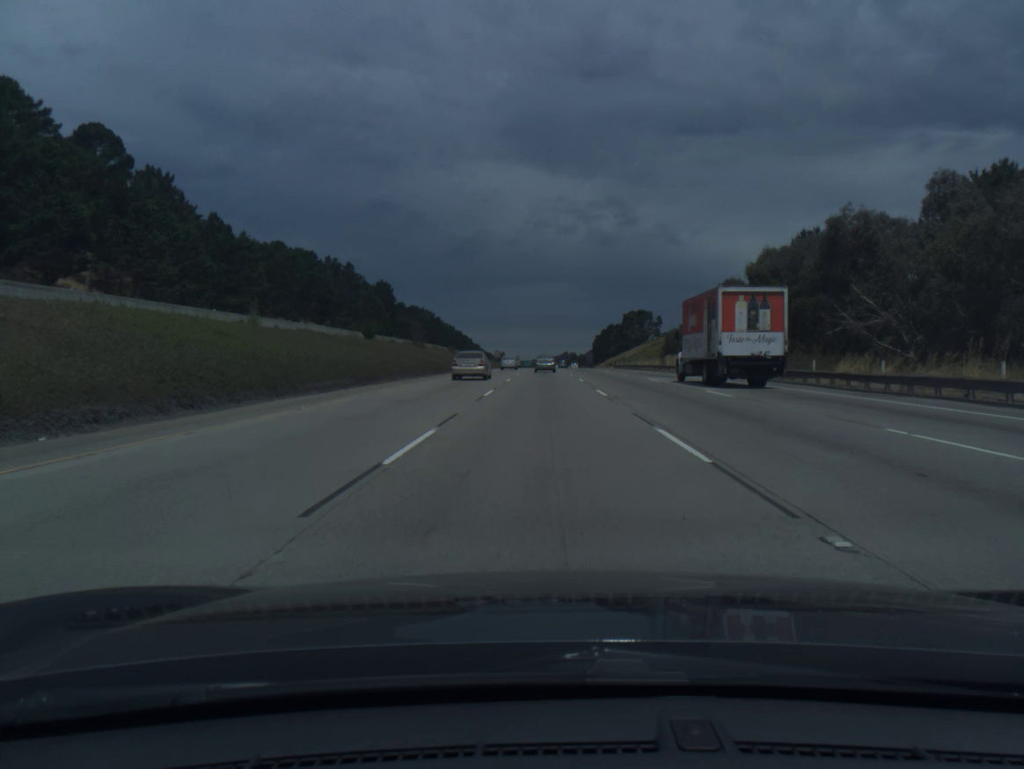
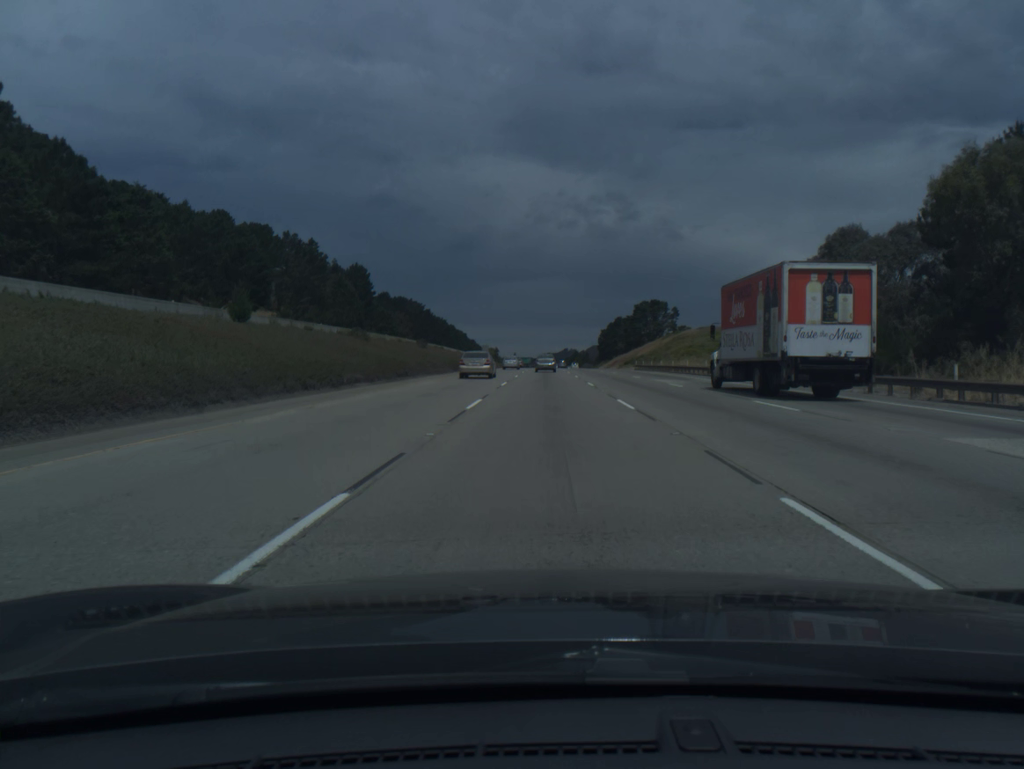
(0.0, +35.0) m; 0°
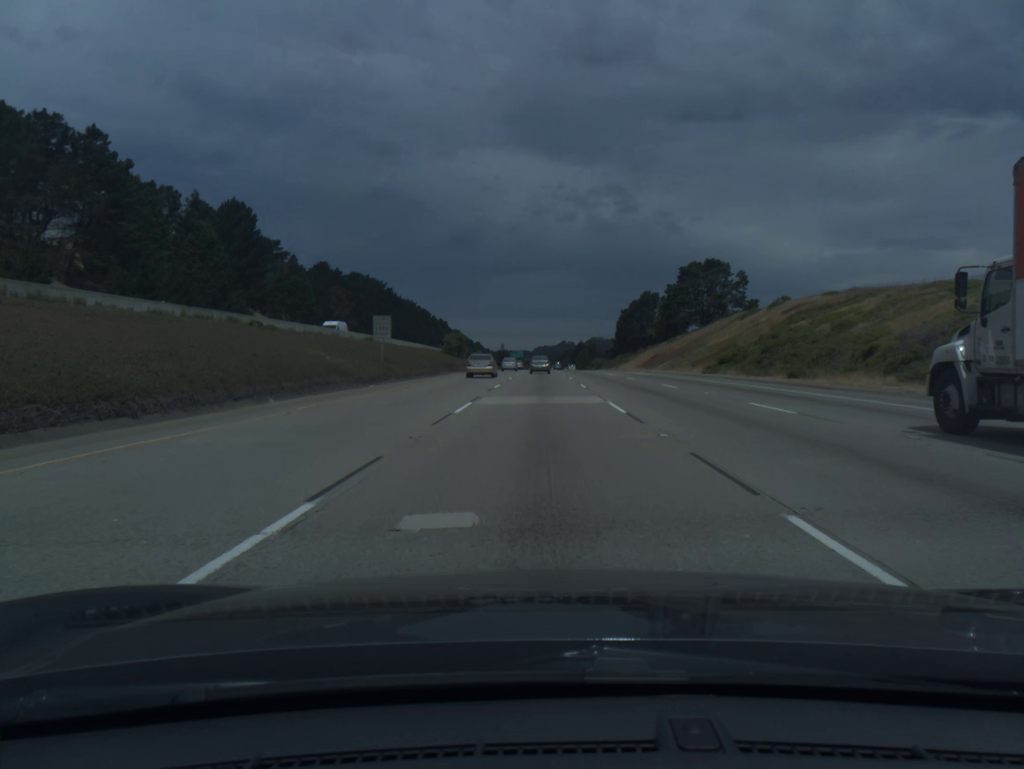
(+0.5, +88.2) m; 0°
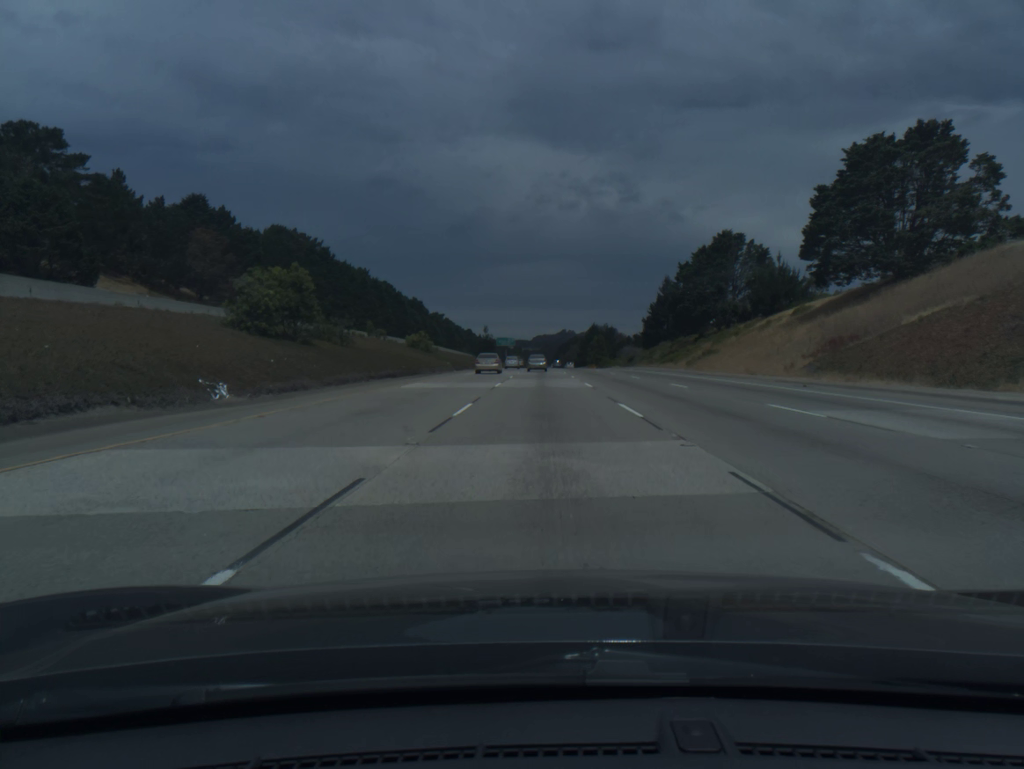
(-0.2, +89.2) m; 0°
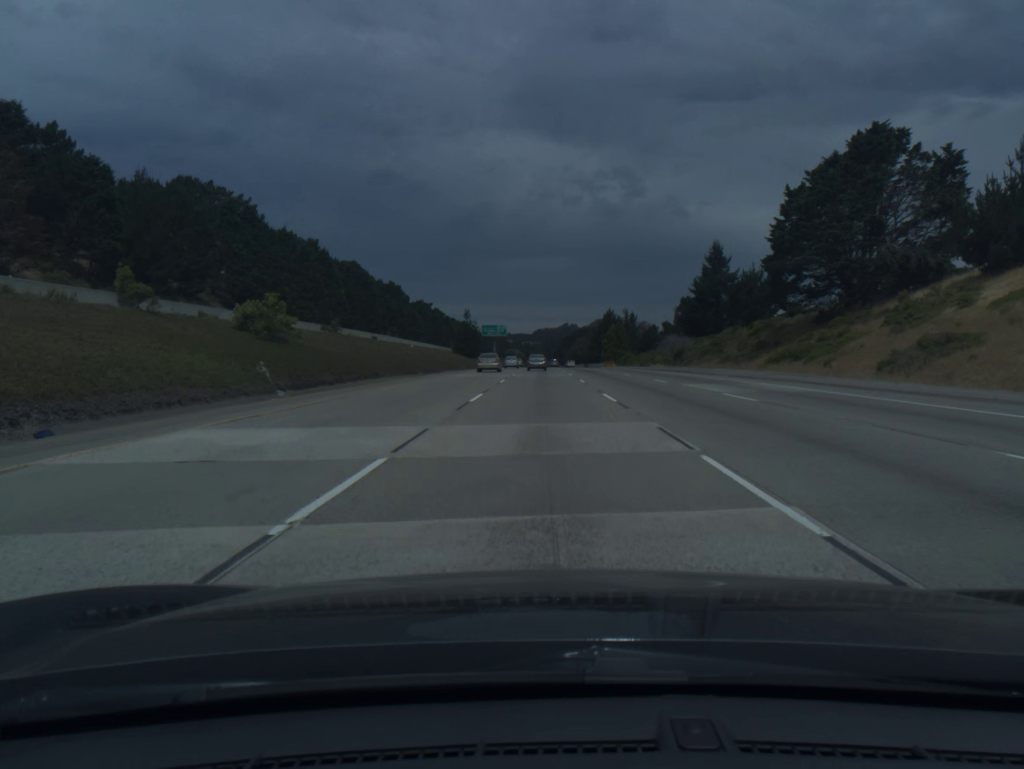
(0.0, +54.0) m; 0°
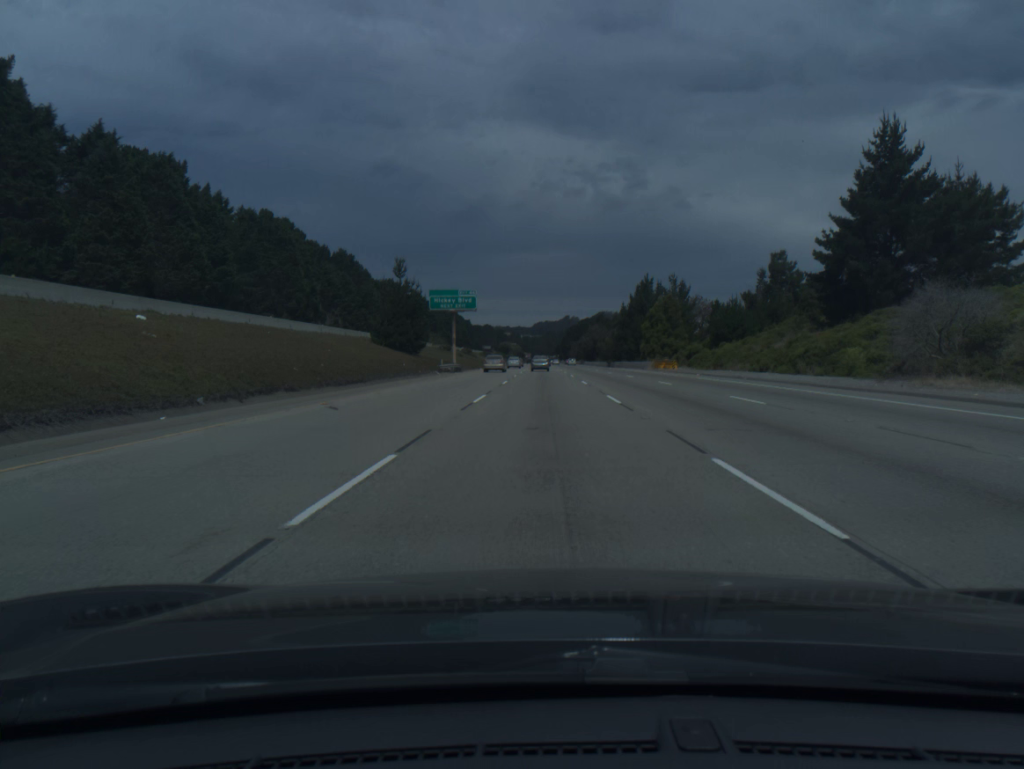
(-0.1, +72.9) m; 0°
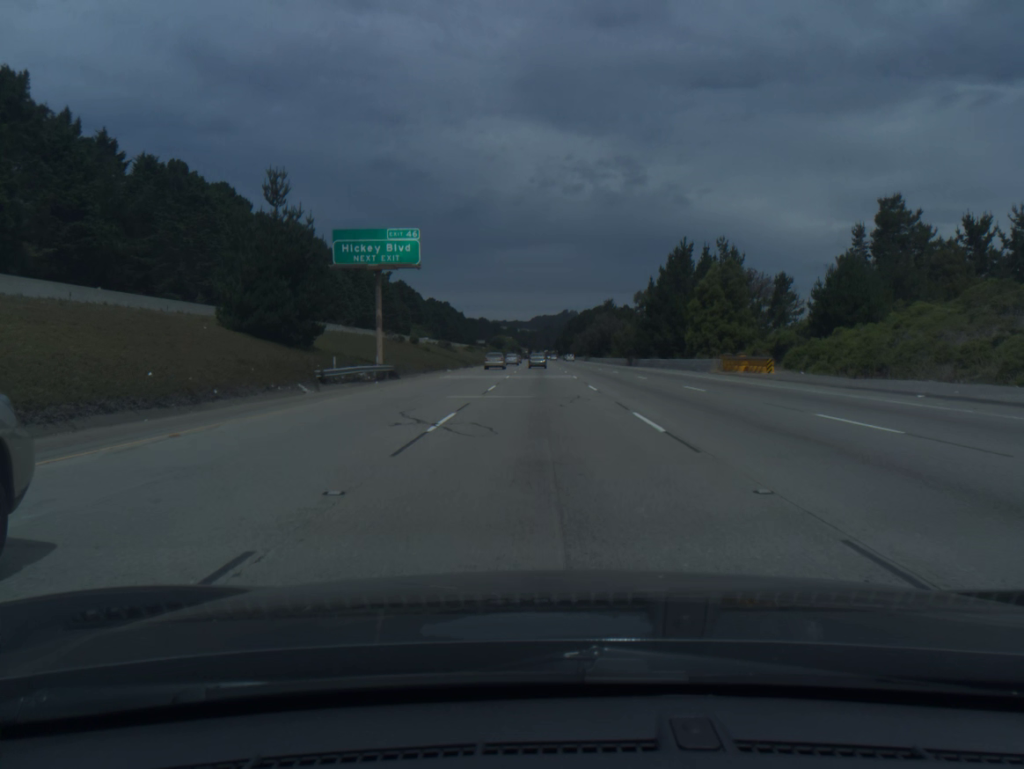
(0.0, +36.9) m; 0°
